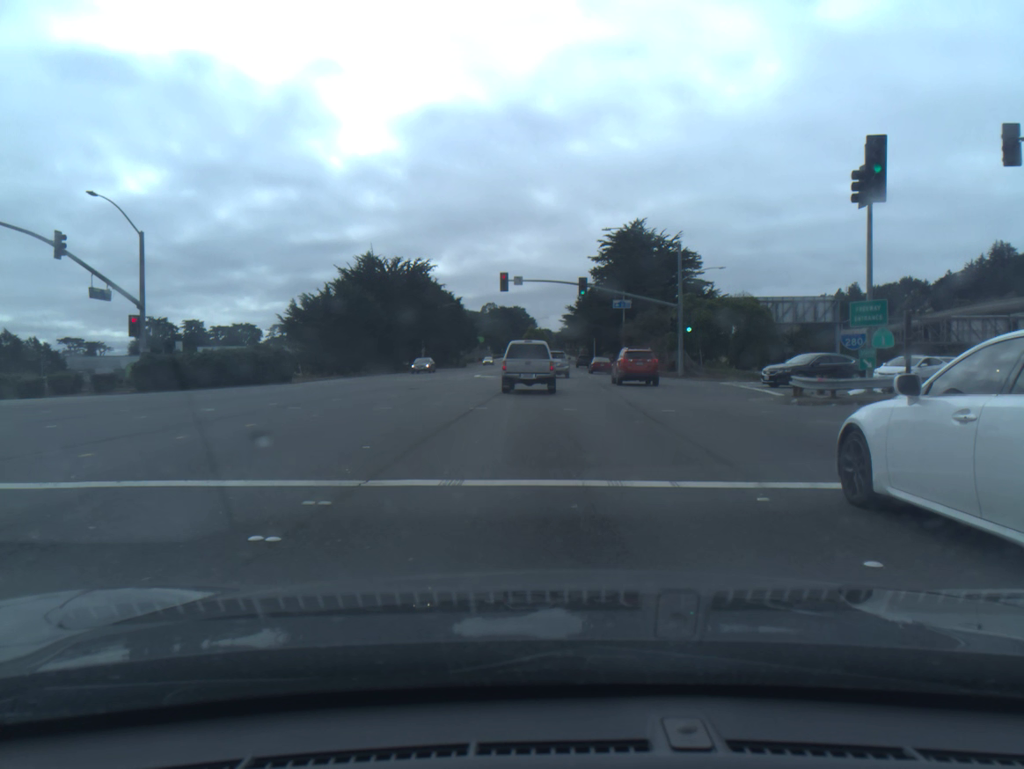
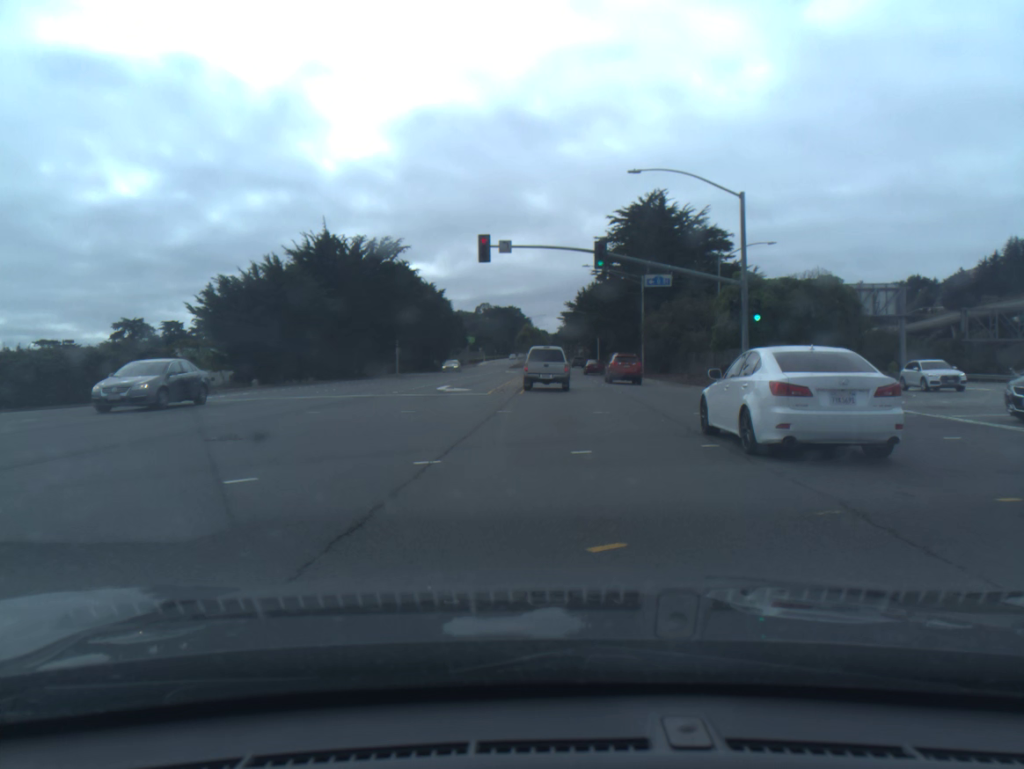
(+0.1, +17.7) m; +1°
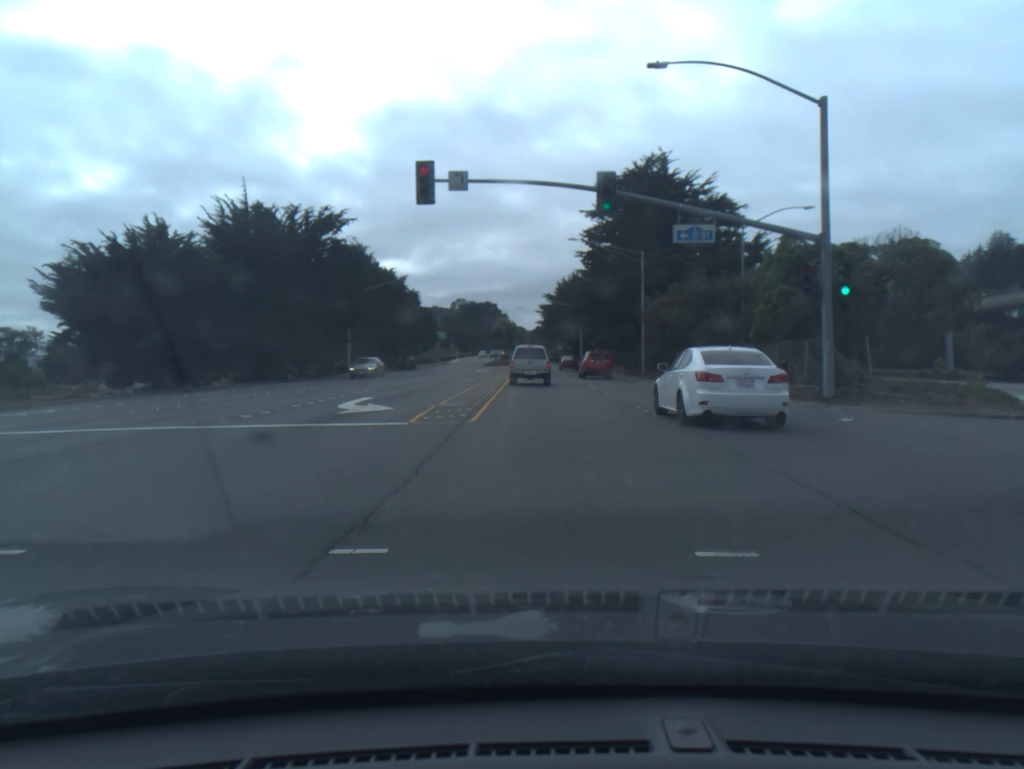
(+0.1, +13.2) m; +2°
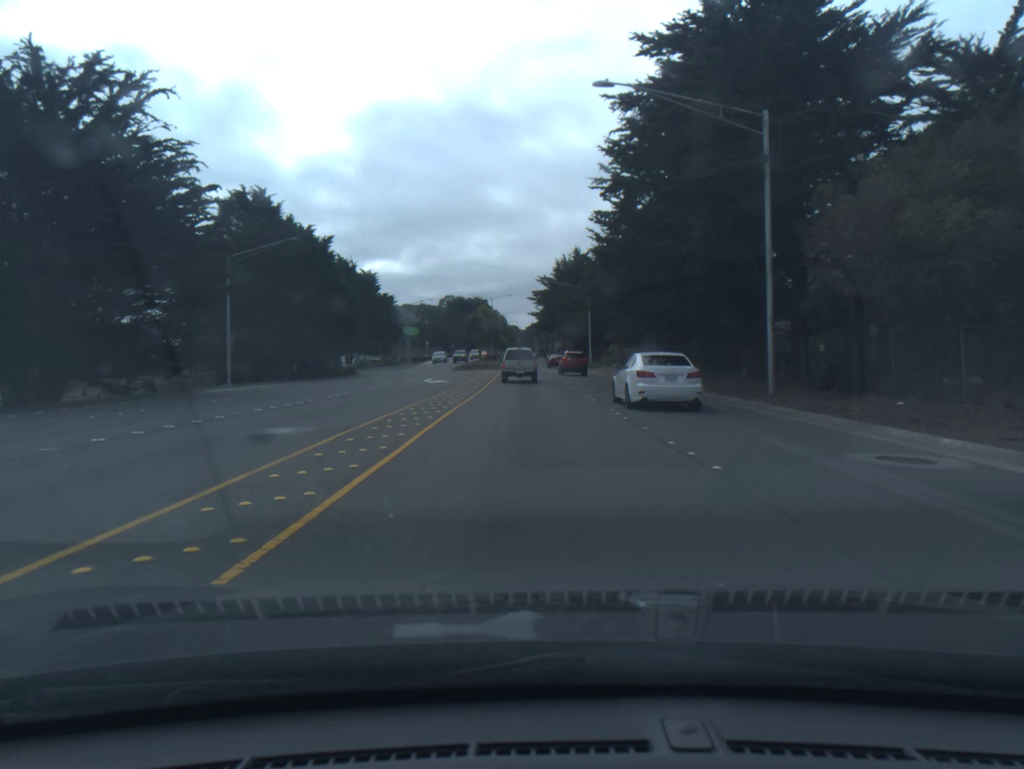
(+0.2, +29.9) m; 0°
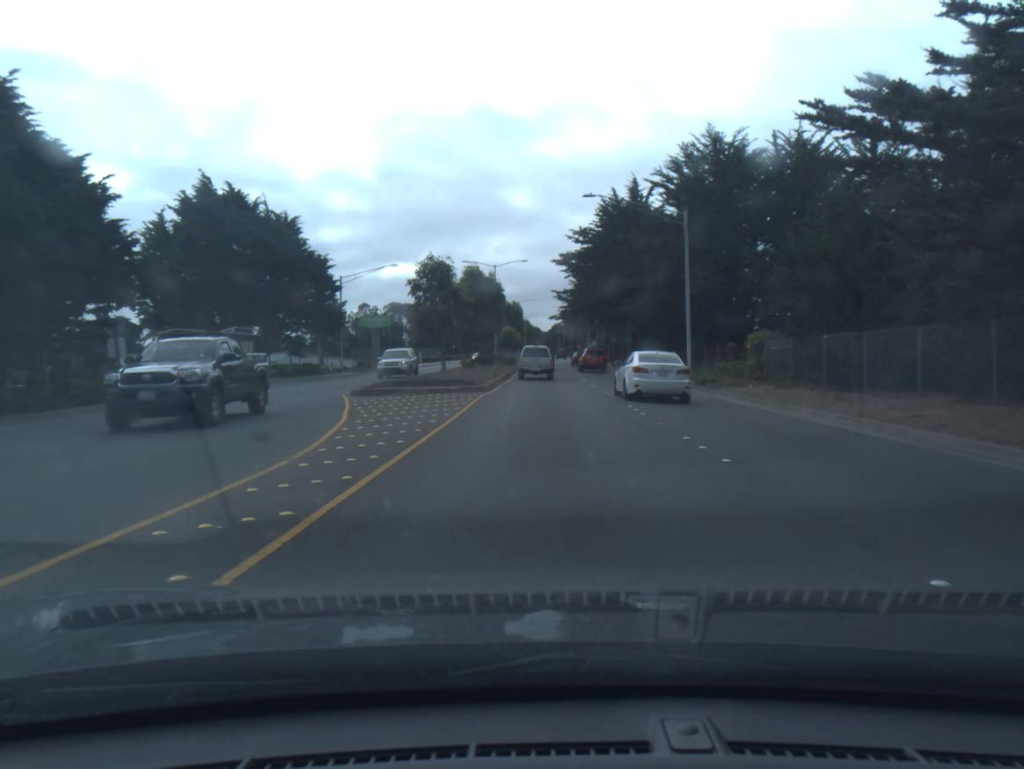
(-0.8, +43.7) m; -2°
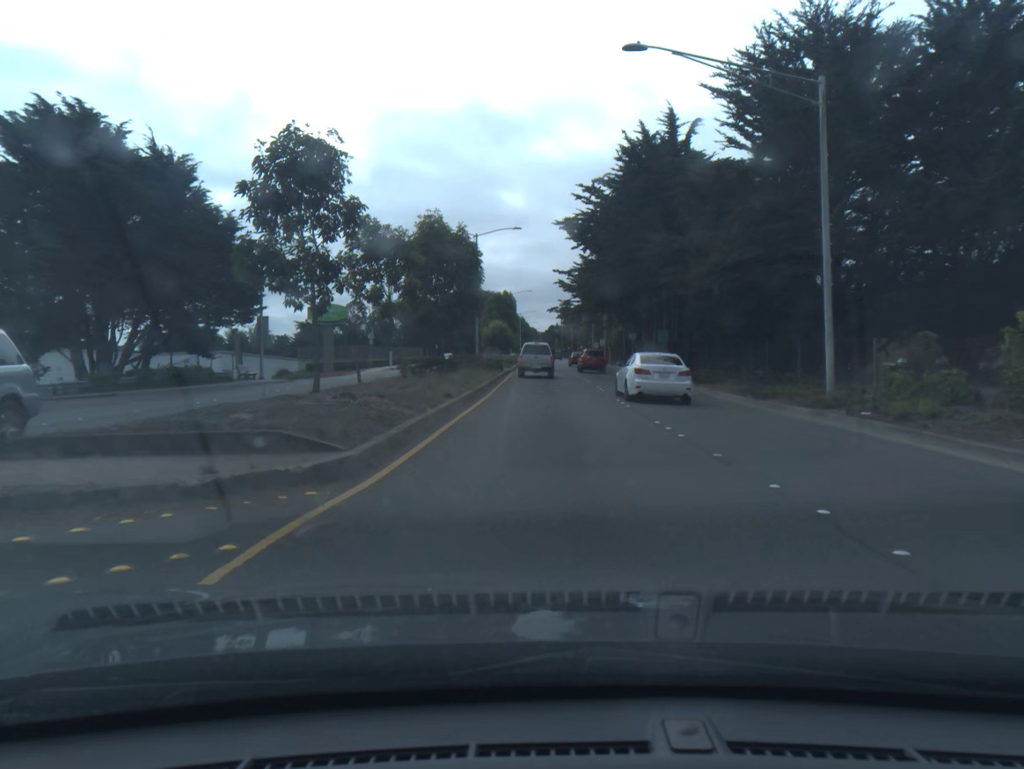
(+0.1, +18.9) m; +1°
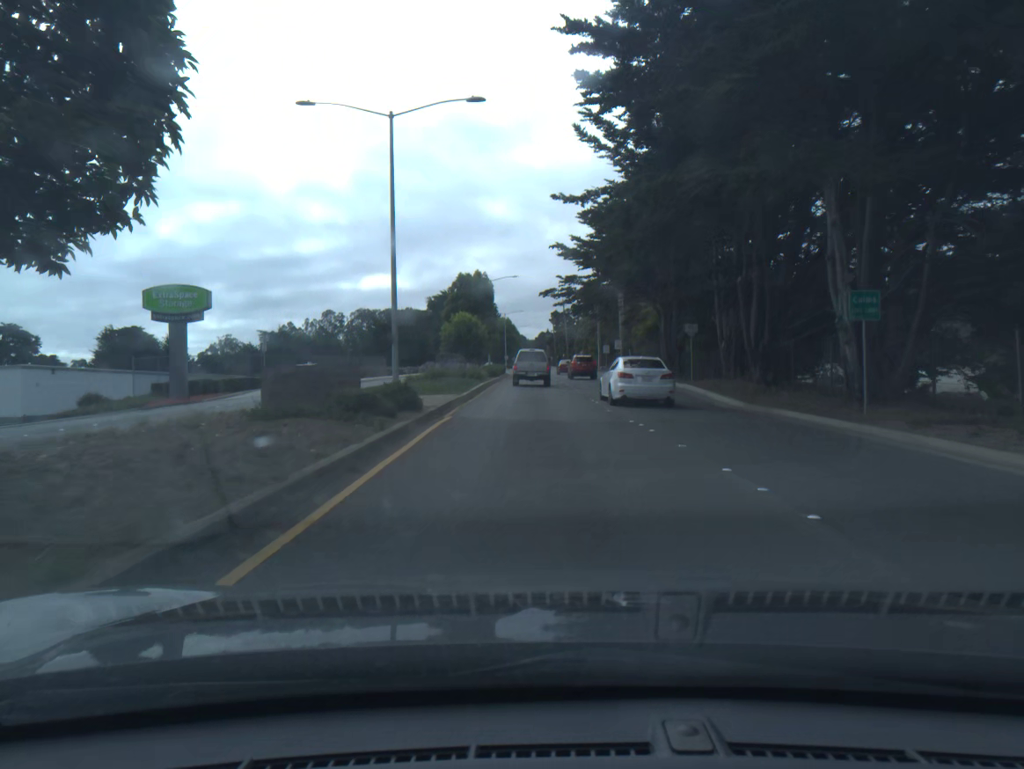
(+0.1, +28.5) m; 0°
